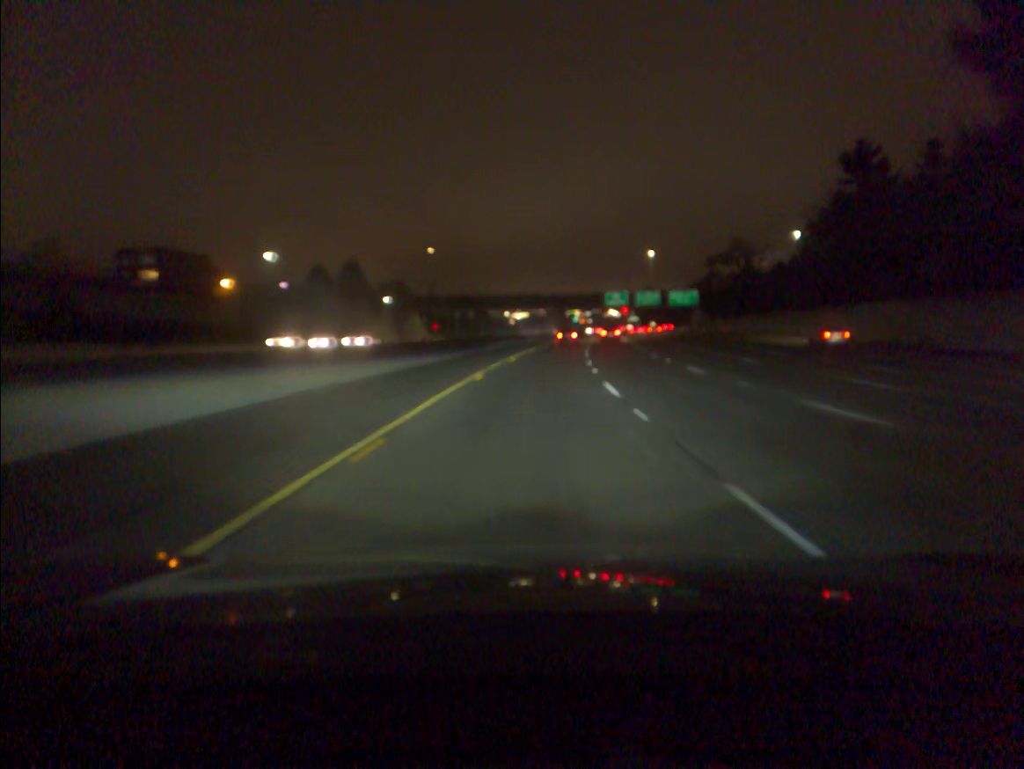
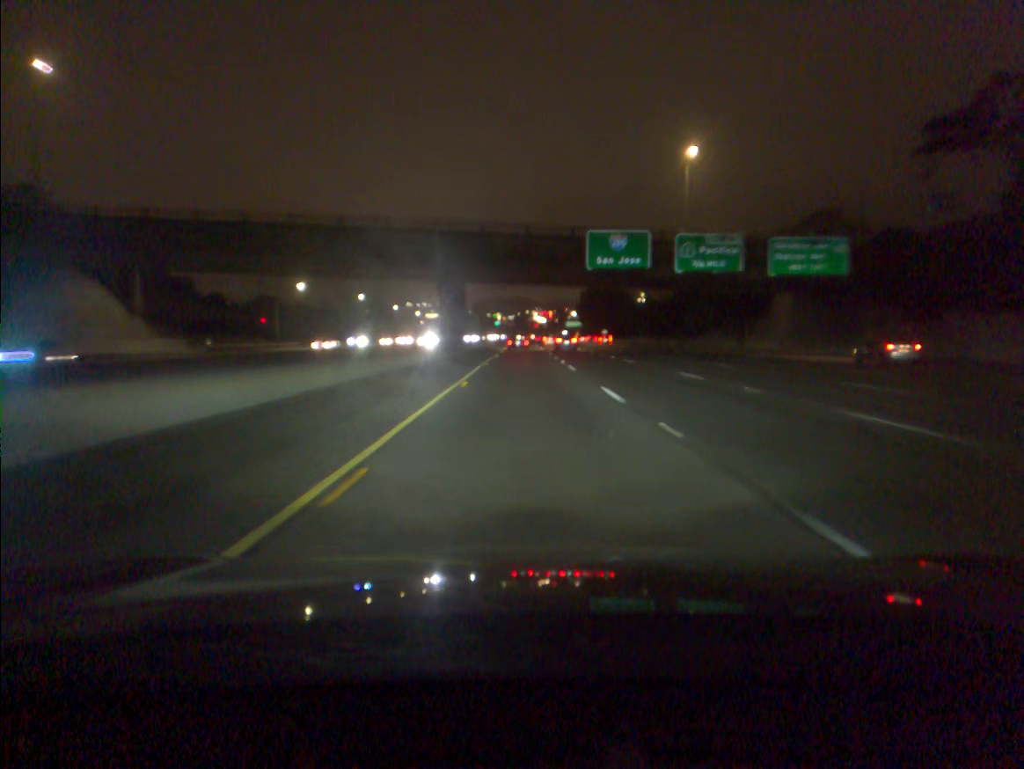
(+7.3, +103.8) m; +6°
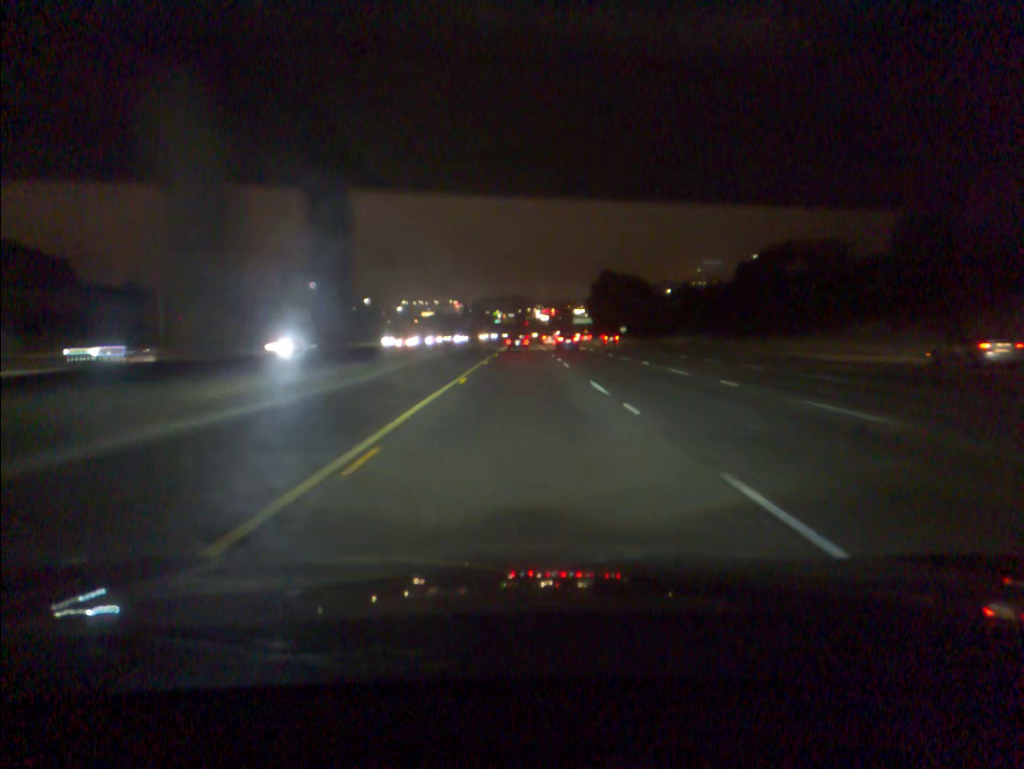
(0.0, +42.4) m; 0°
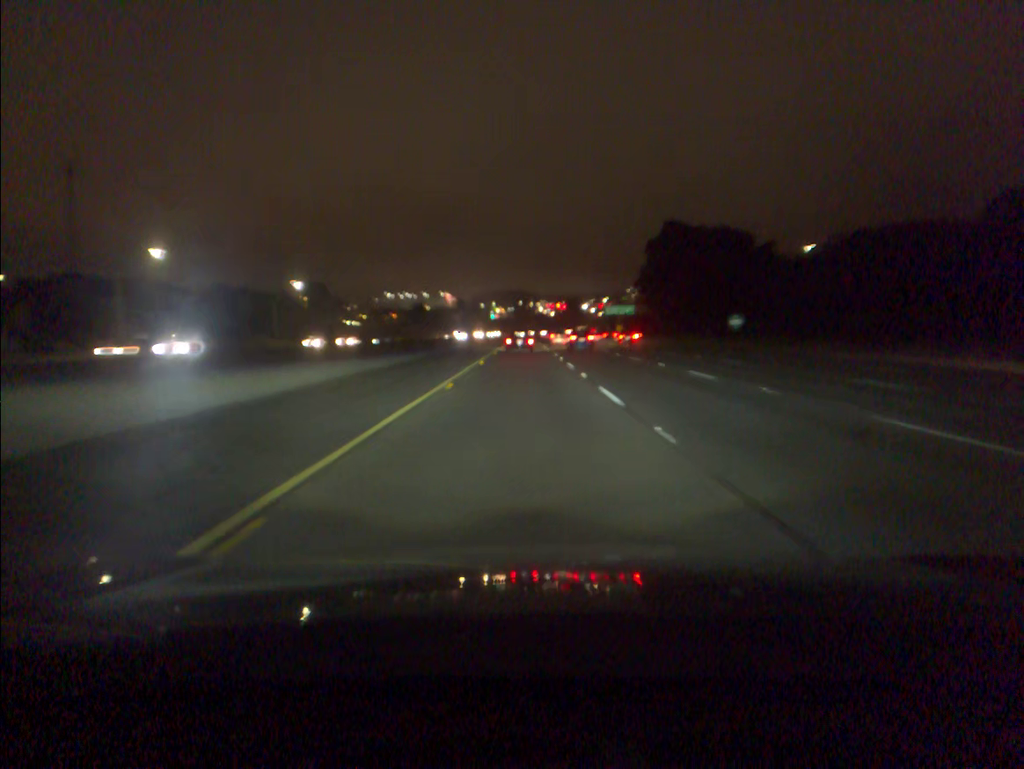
(-0.1, +105.6) m; 0°
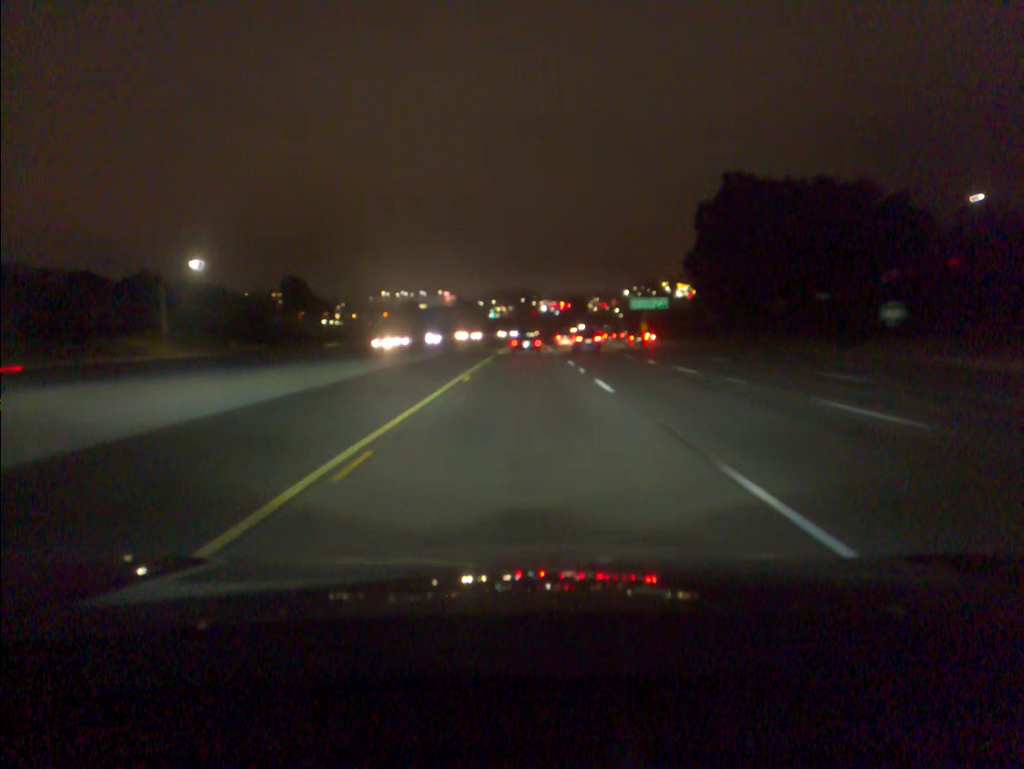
(-0.1, +40.9) m; 0°
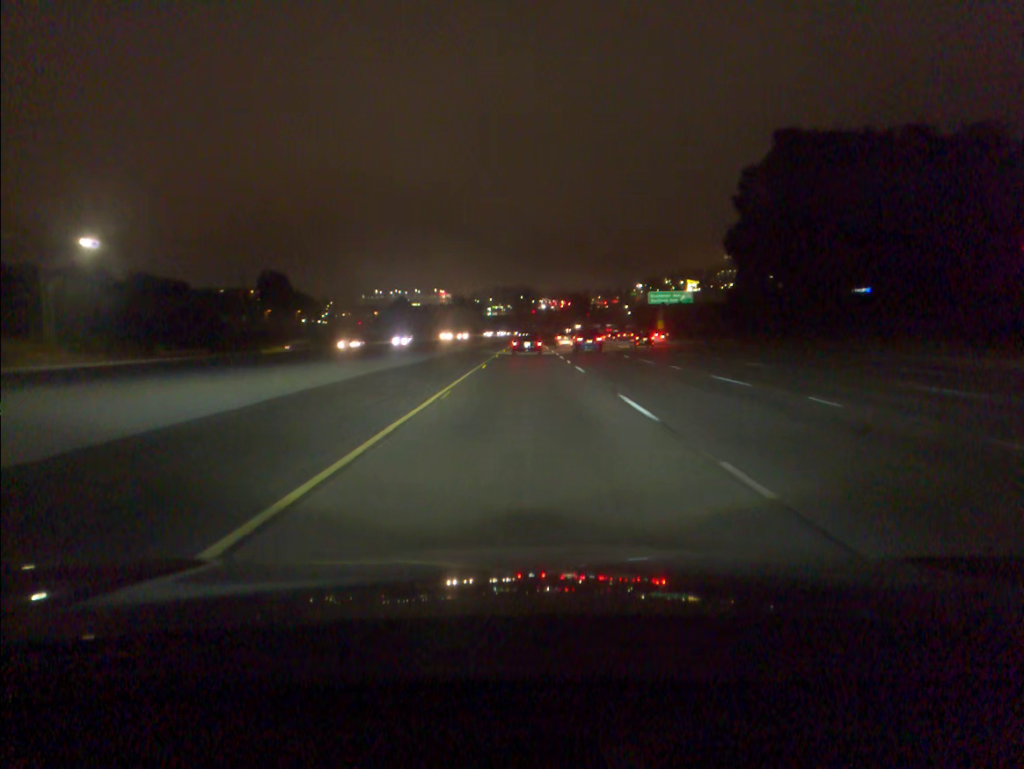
(0.0, +20.2) m; 0°
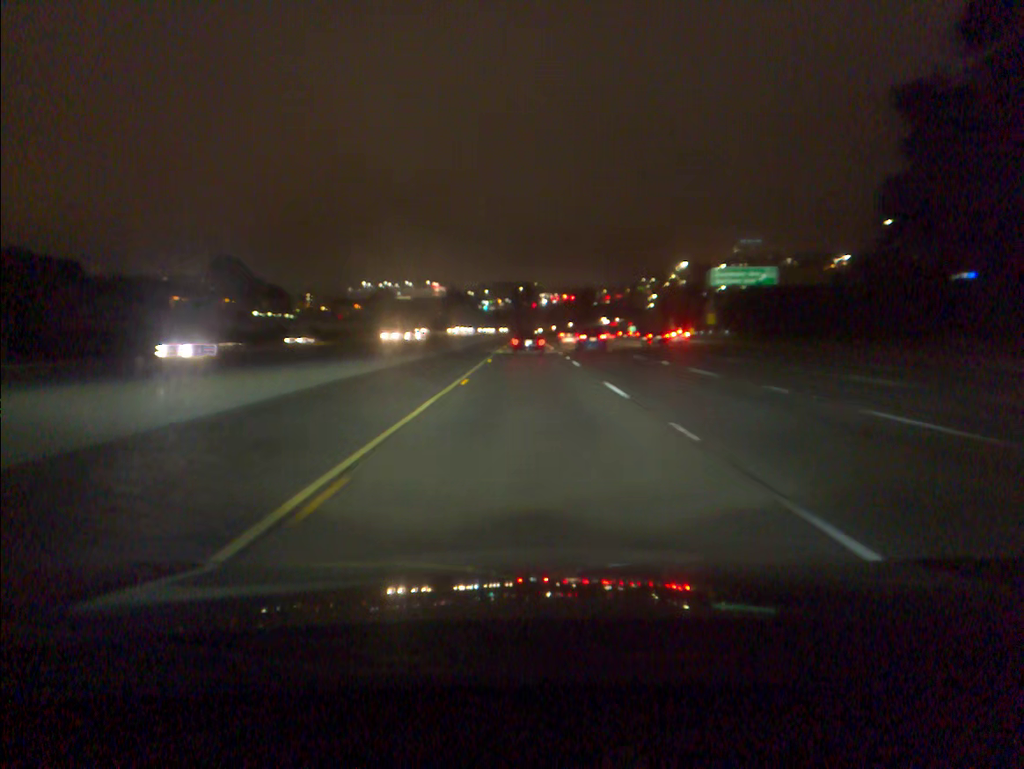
(0.0, +39.8) m; 0°
